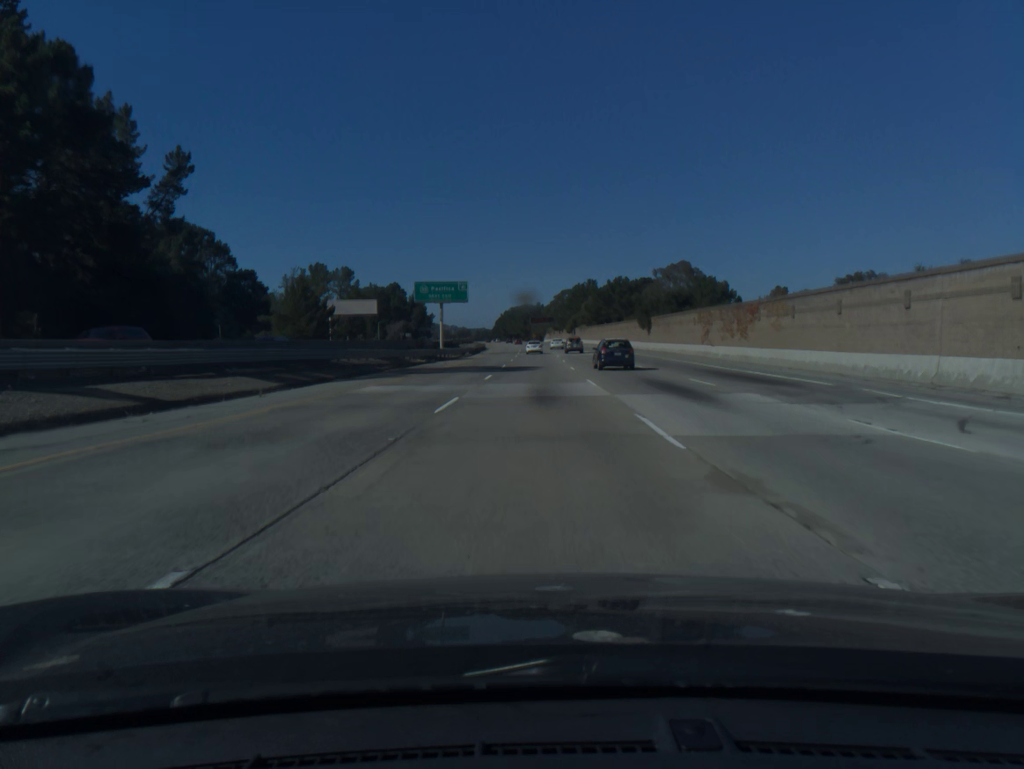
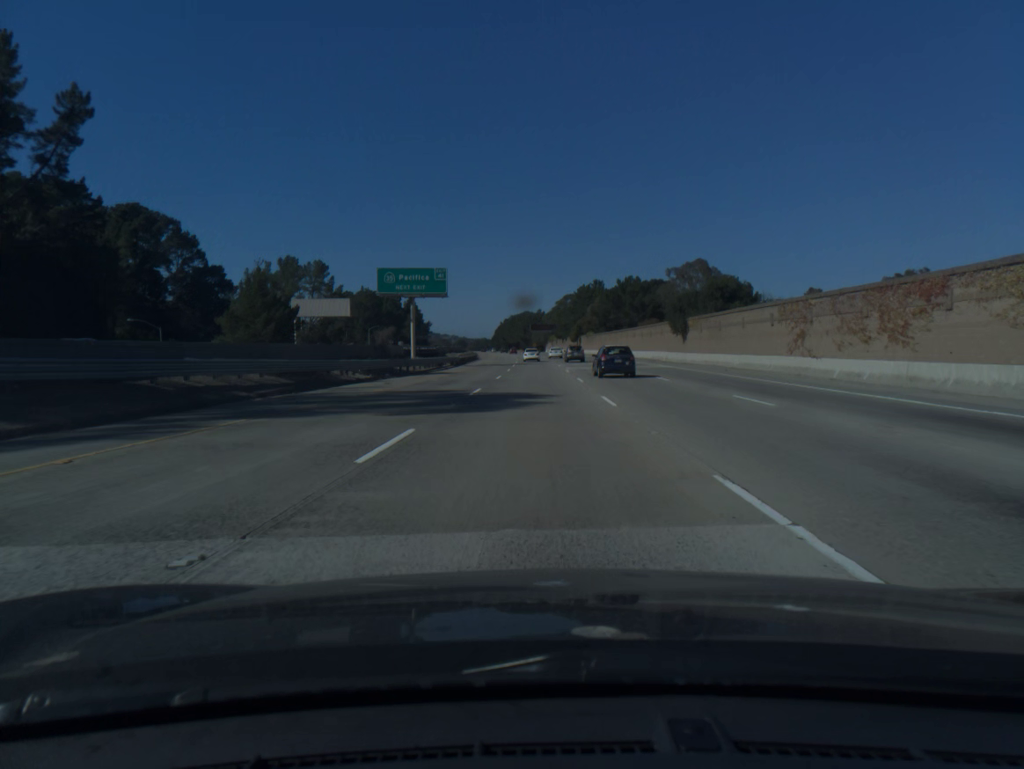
(0.0, +21.0) m; 0°
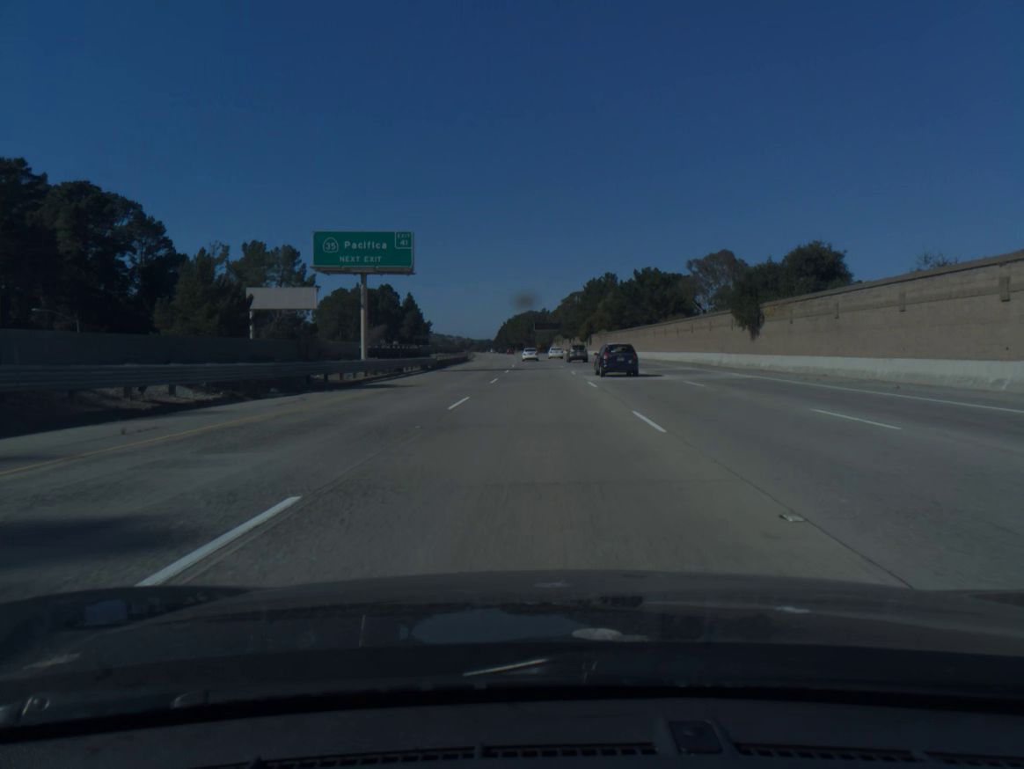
(0.0, +21.0) m; 0°
